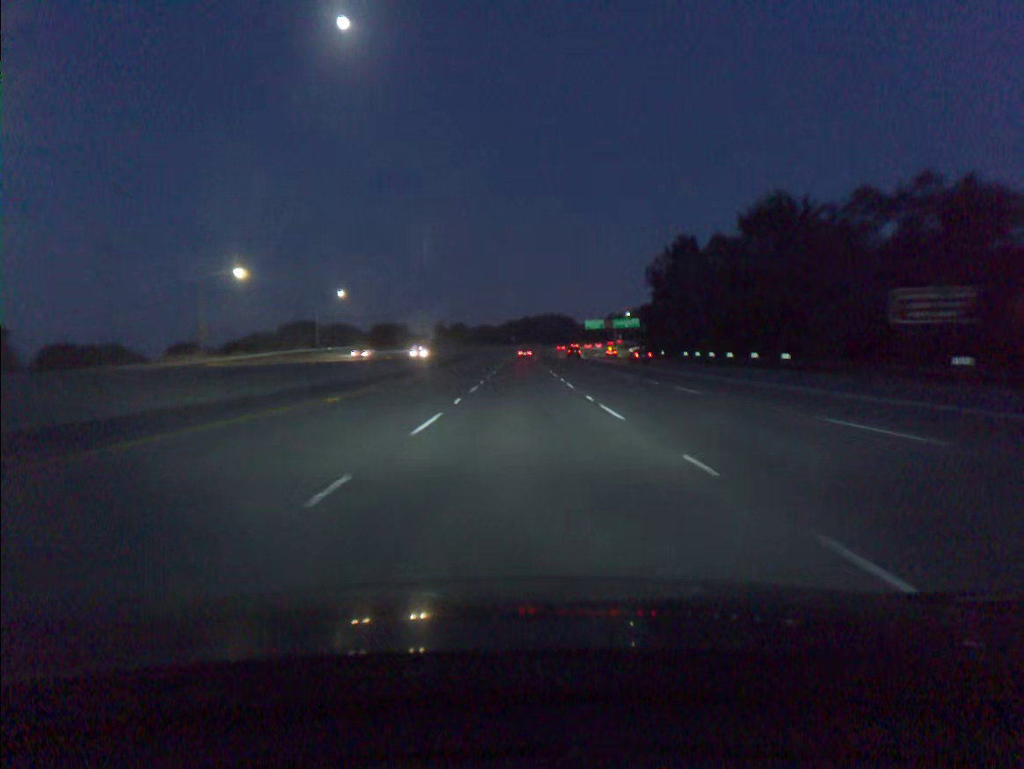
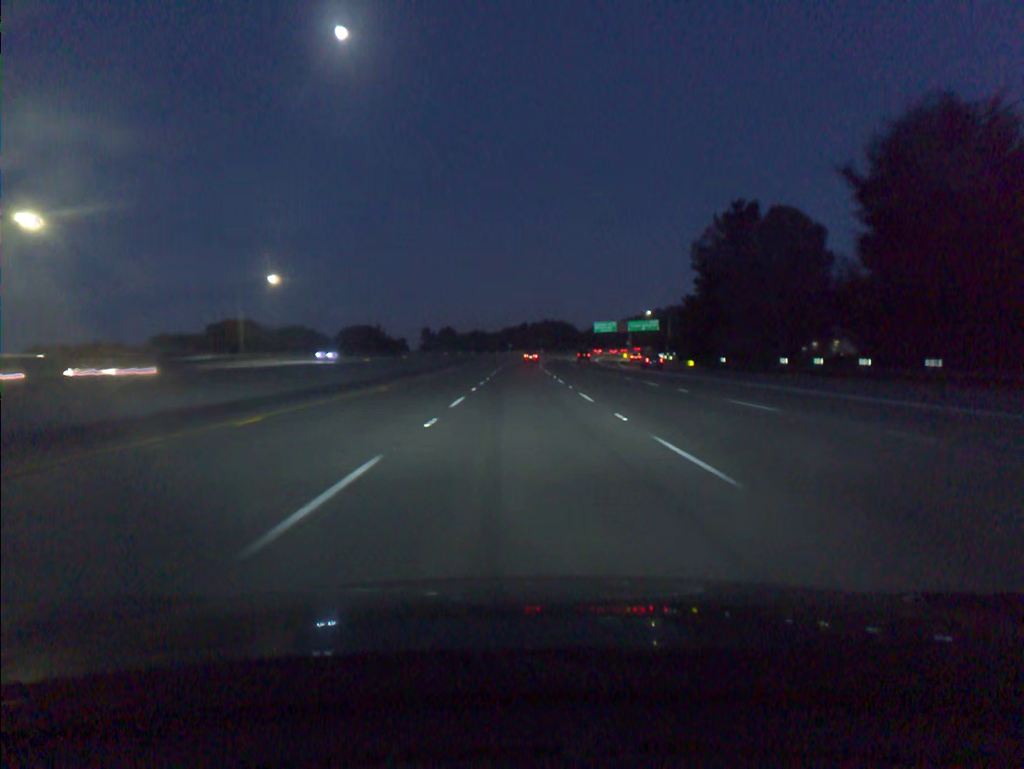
(0.0, +36.1) m; 0°
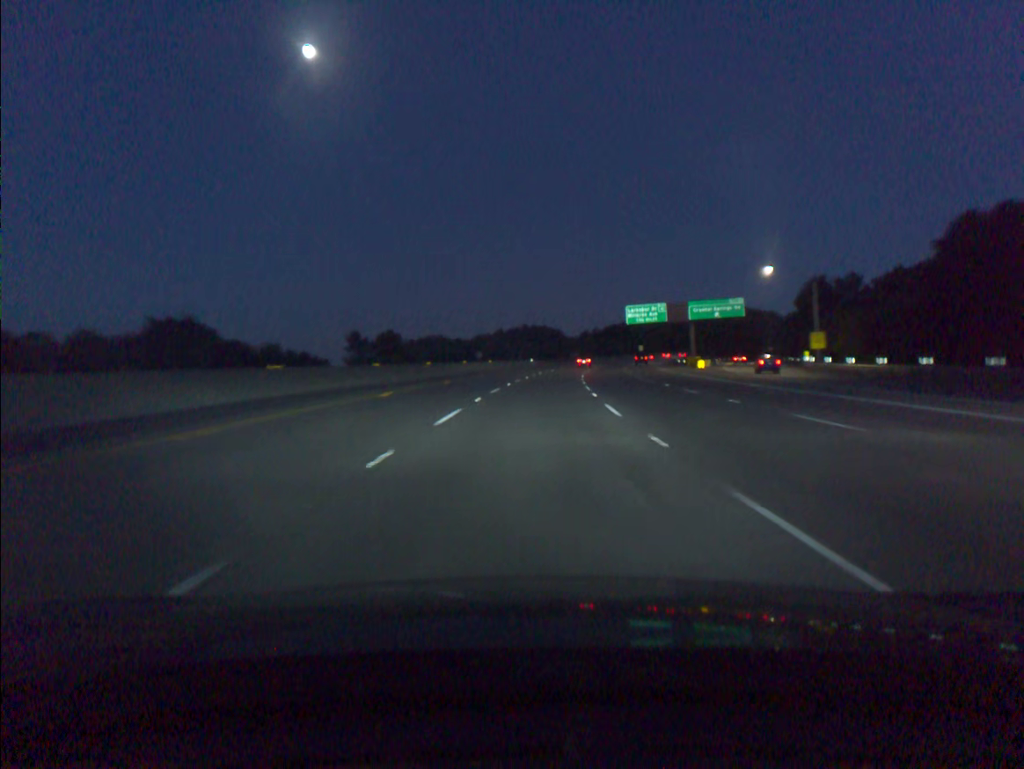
(+0.7, +90.0) m; +2°
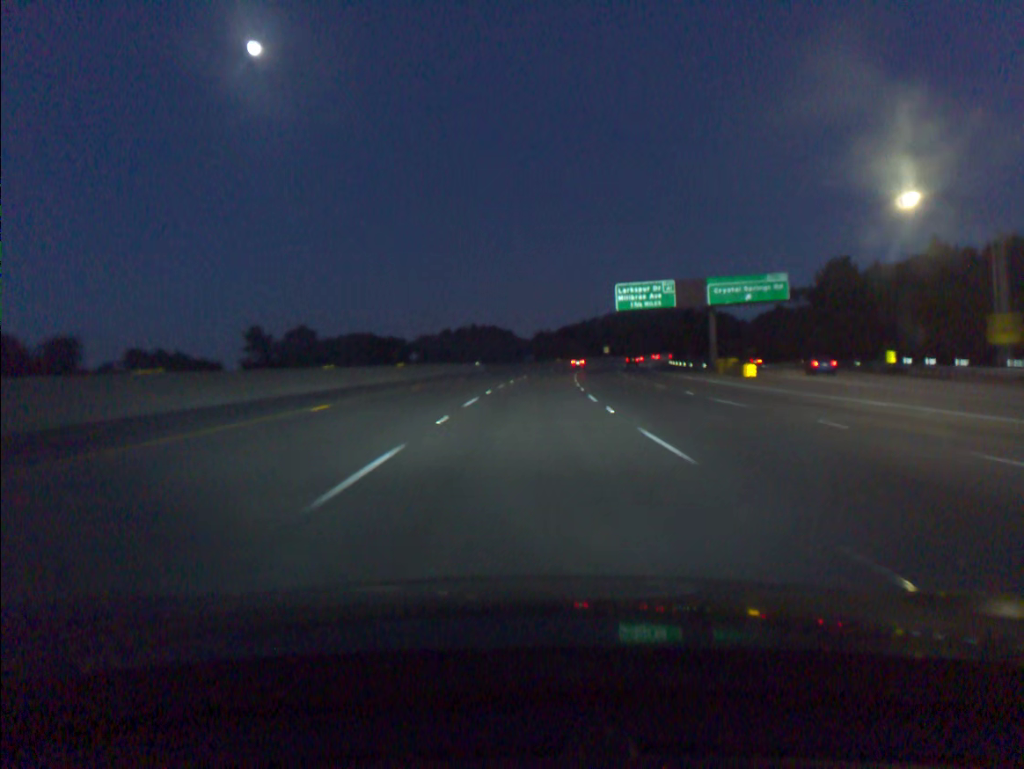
(+1.0, +36.2) m; +4°
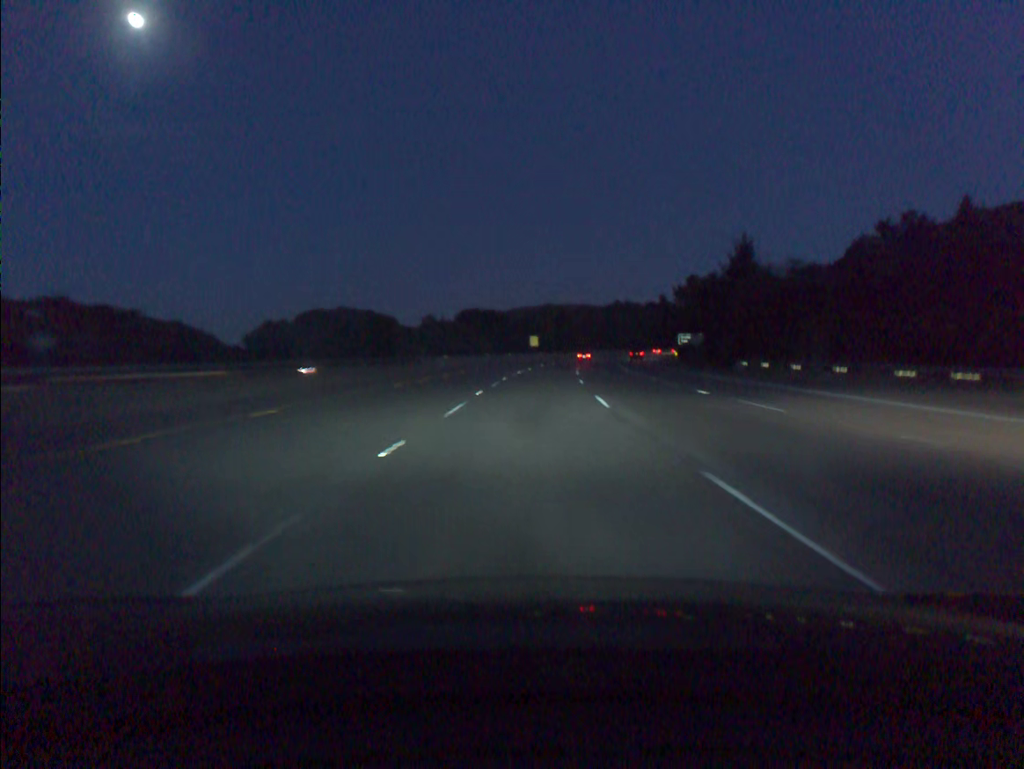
(+5.8, +90.7) m; +7°
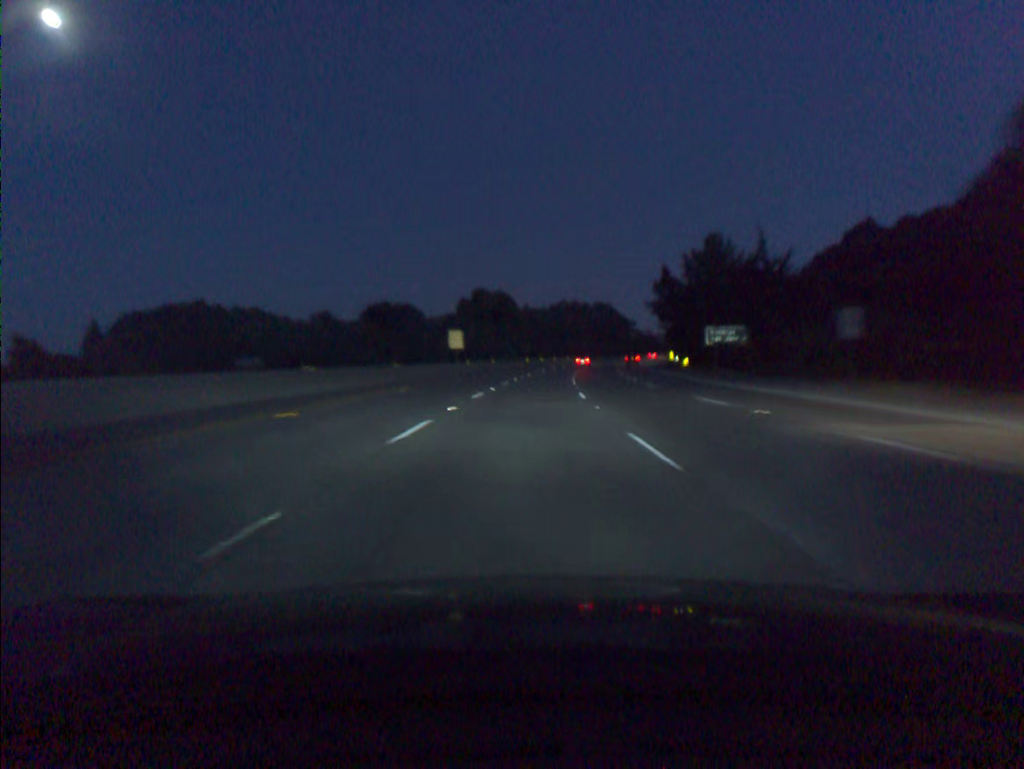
(+2.5, +54.8) m; +5°
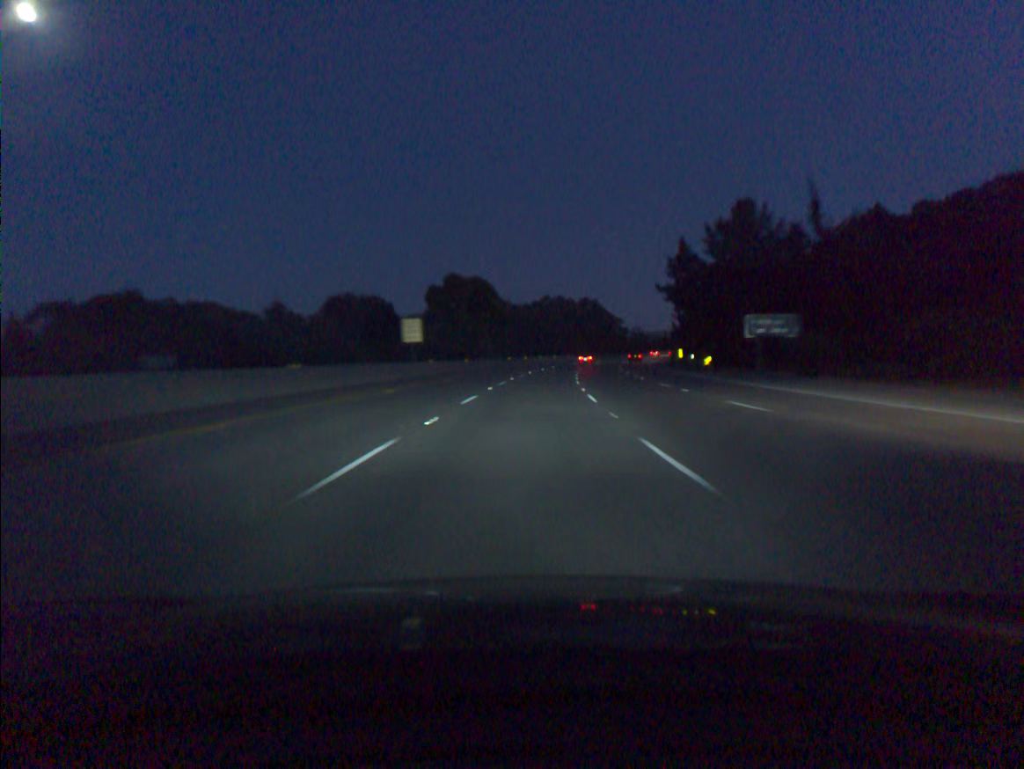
(+0.2, +18.3) m; +1°
